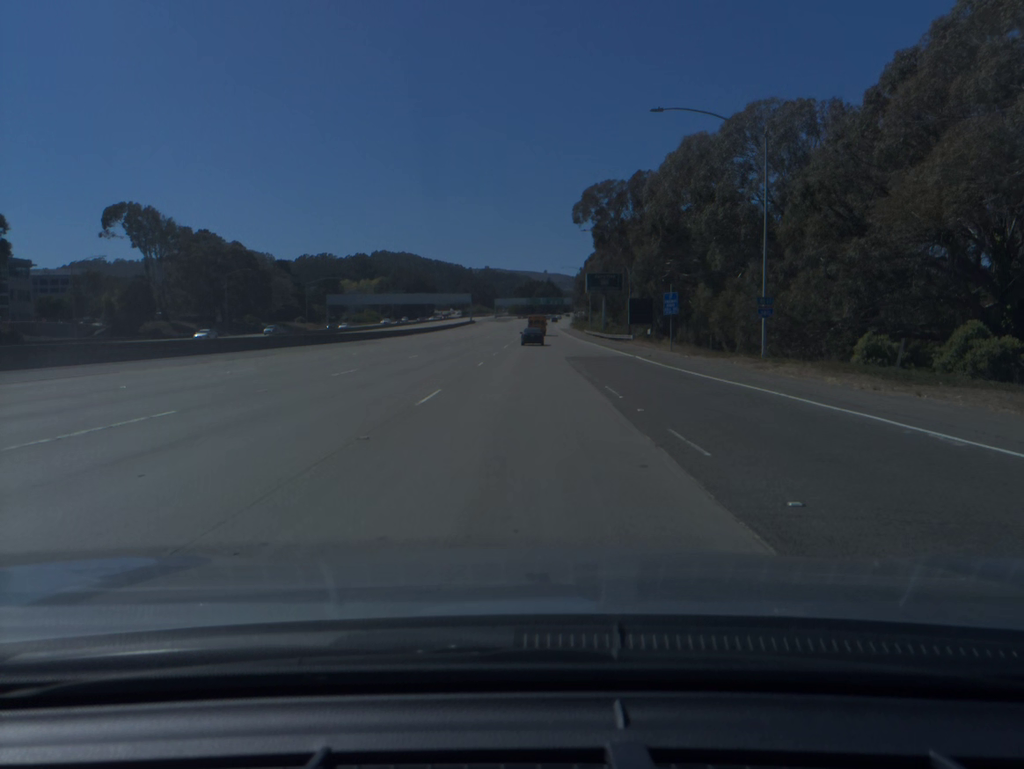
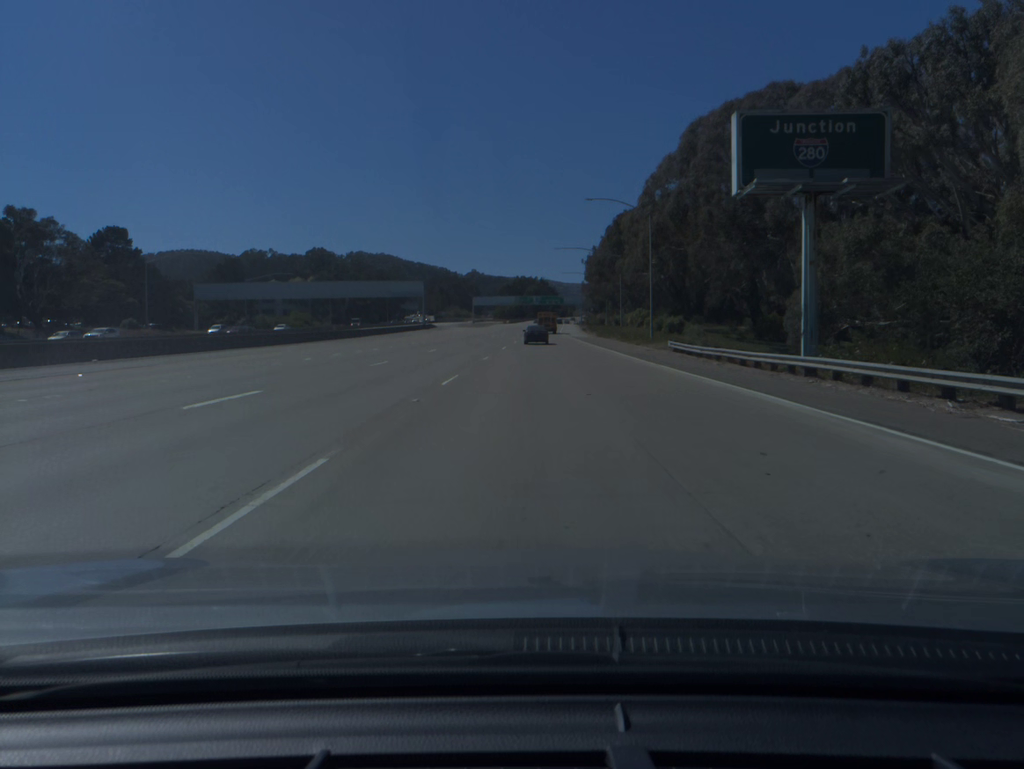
(+0.3, +82.3) m; +1°
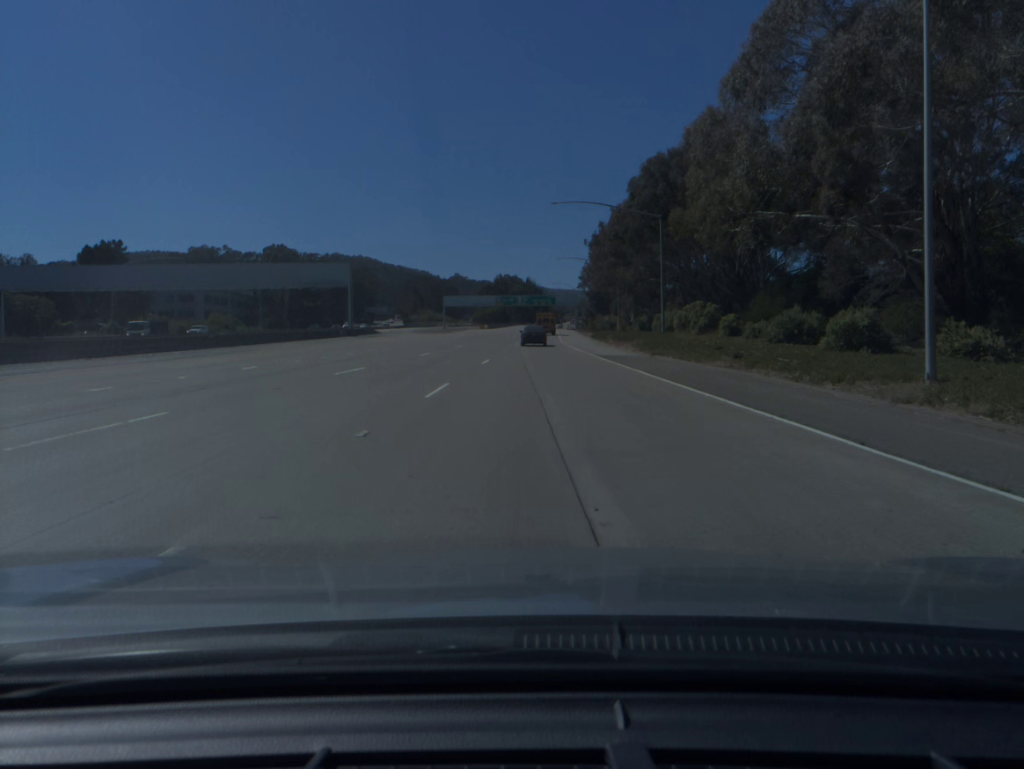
(+0.4, +48.0) m; +1°
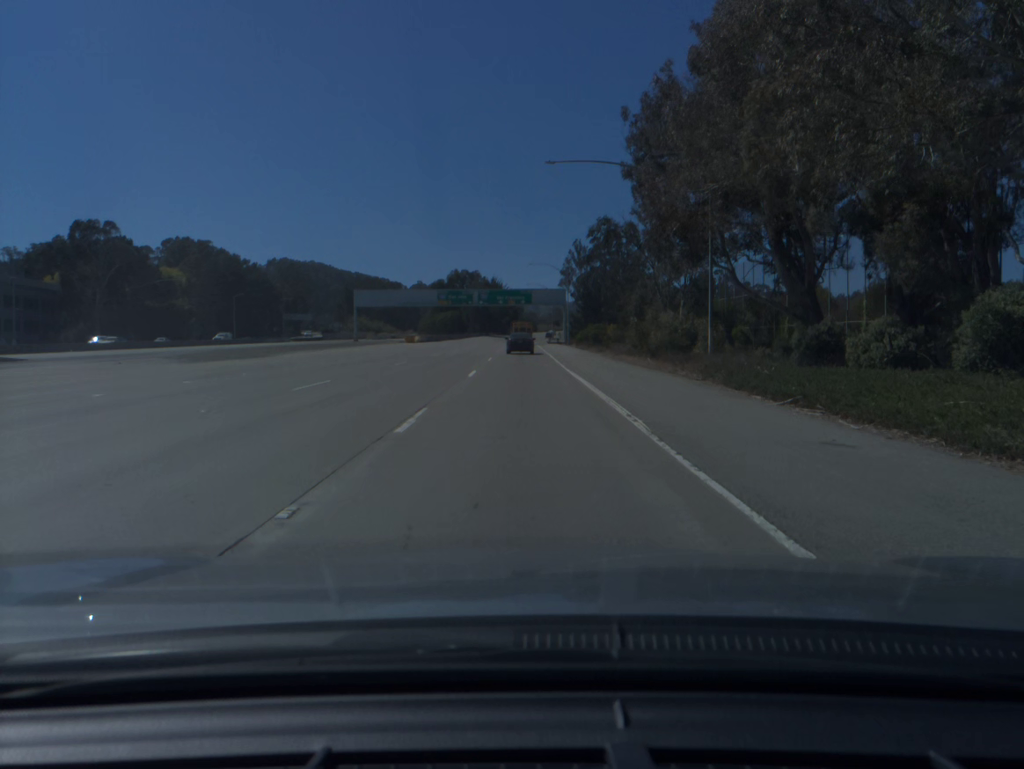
(+1.2, +76.9) m; +2°
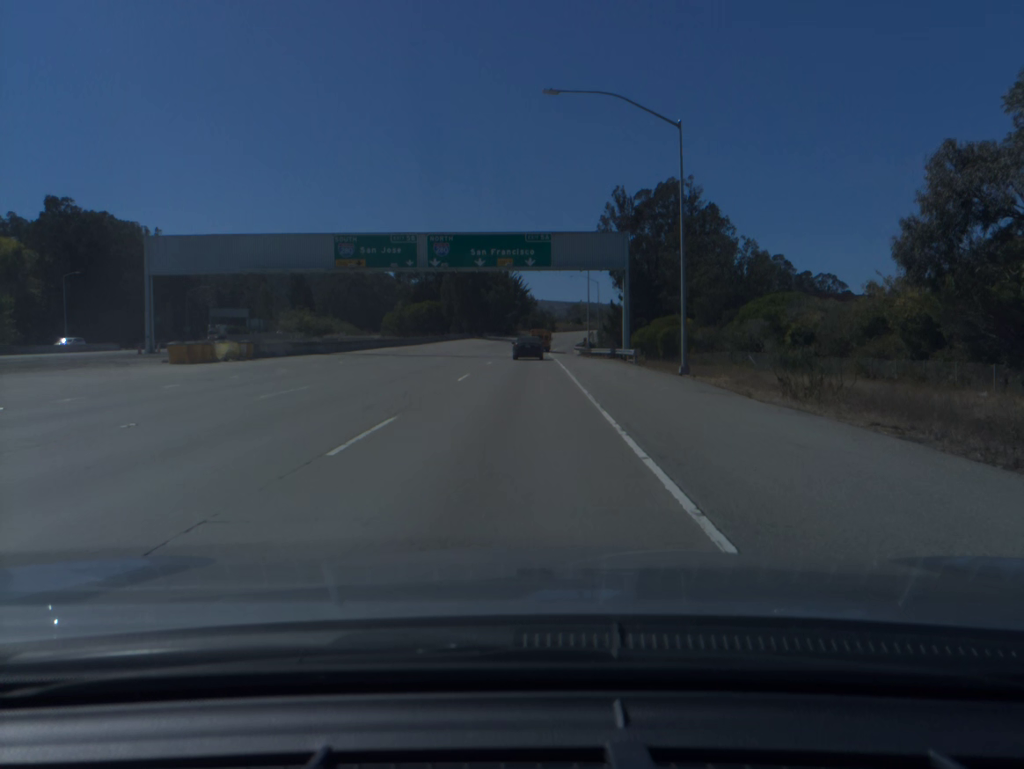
(-0.2, +74.4) m; -1°
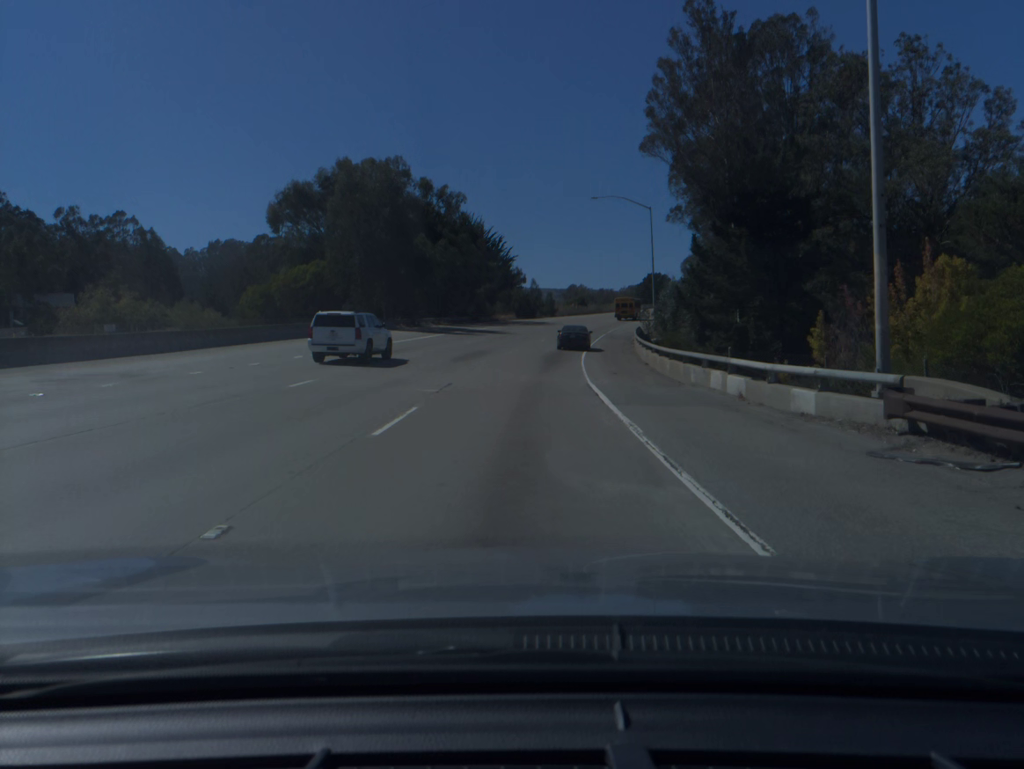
(+0.2, +71.4) m; +1°
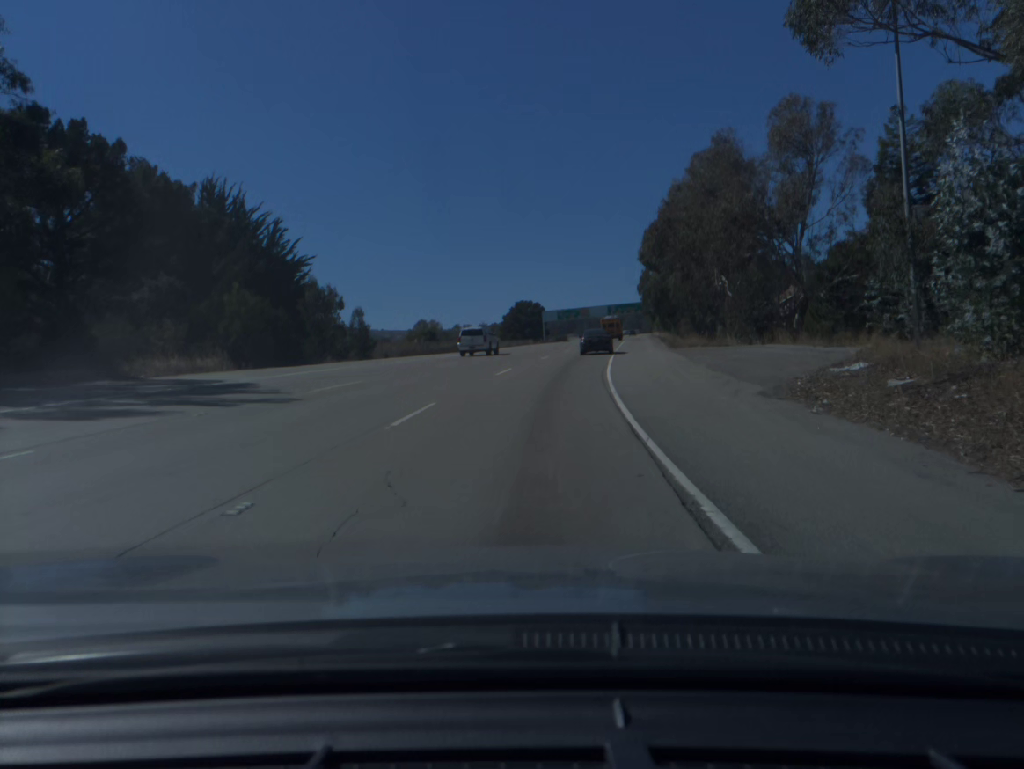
(+5.1, +70.2) m; +10°
